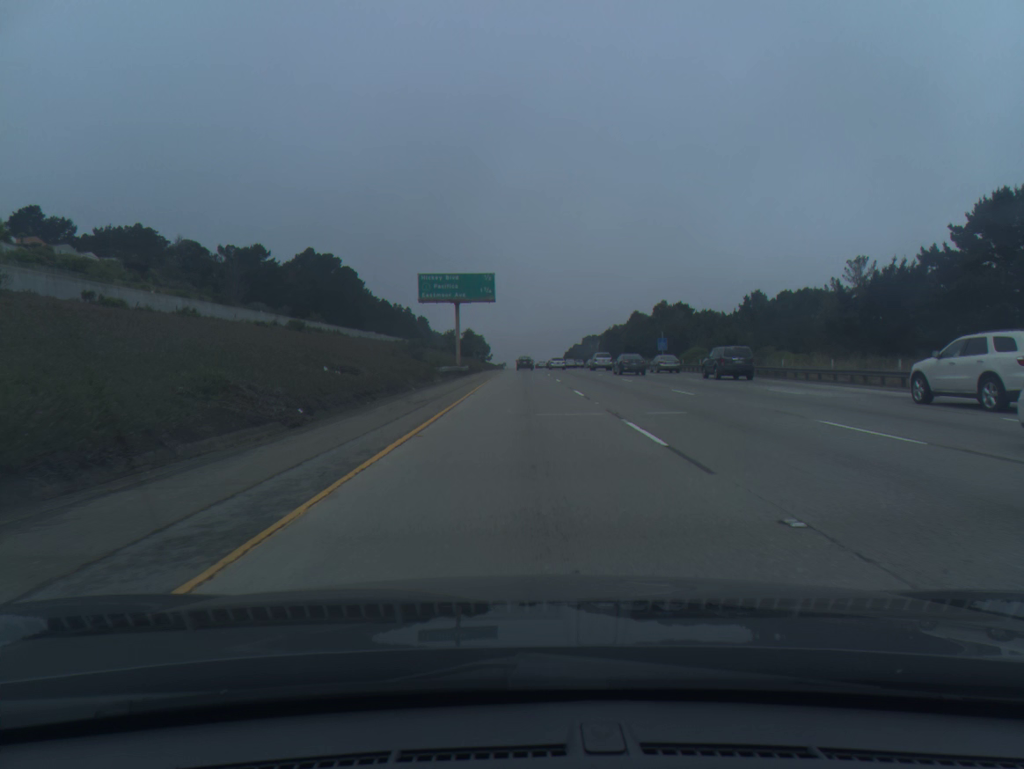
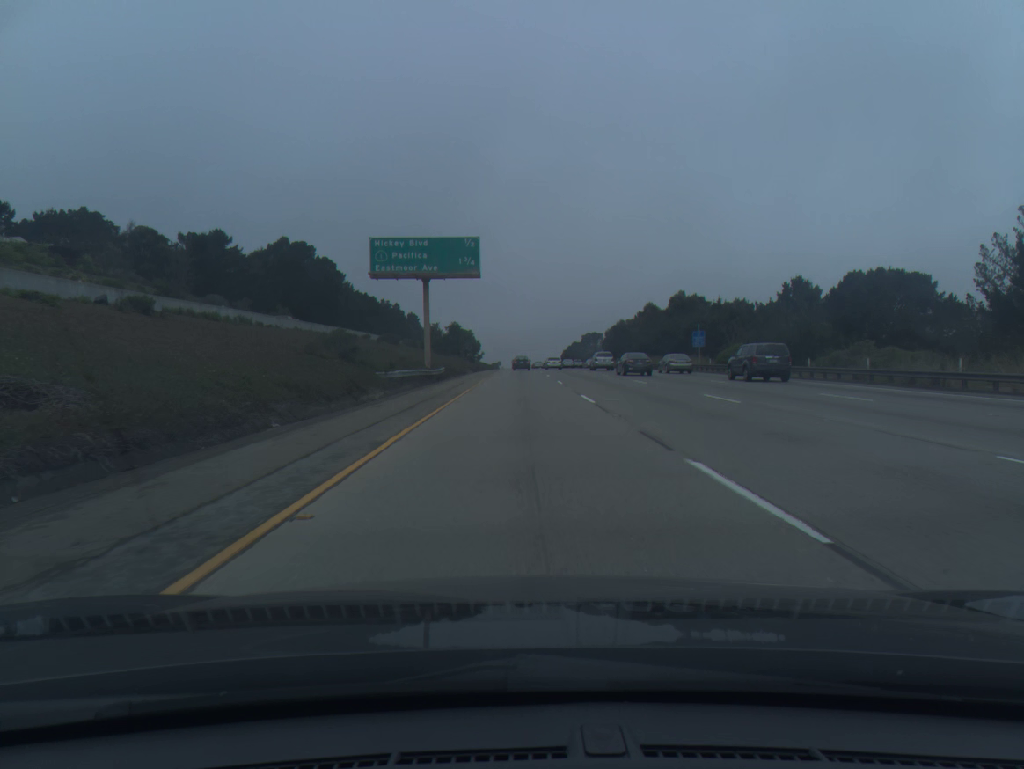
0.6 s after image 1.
(0.0, +20.3) m; 0°
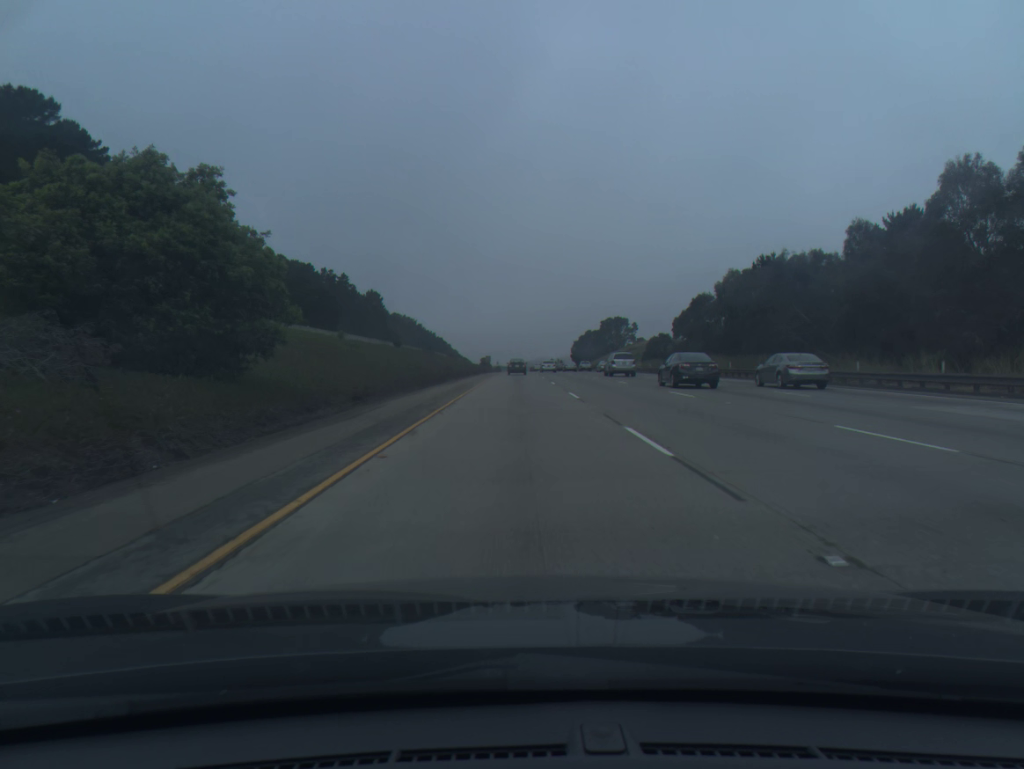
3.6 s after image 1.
(0.0, +98.0) m; 0°
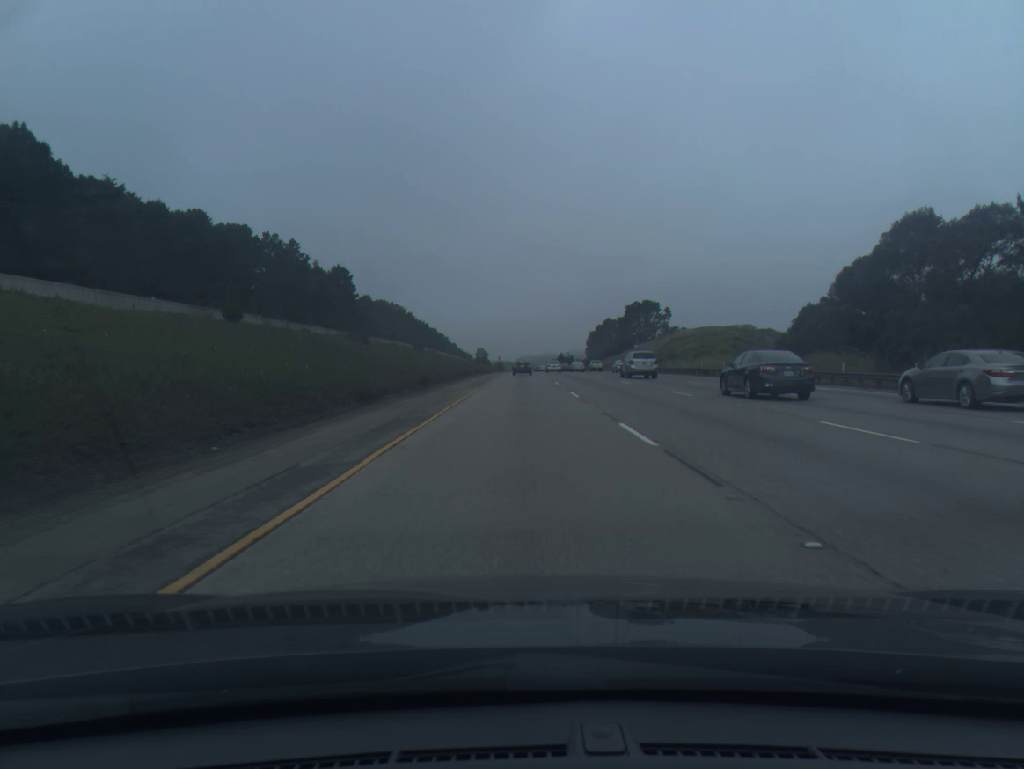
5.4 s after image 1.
(-0.2, +57.2) m; 0°
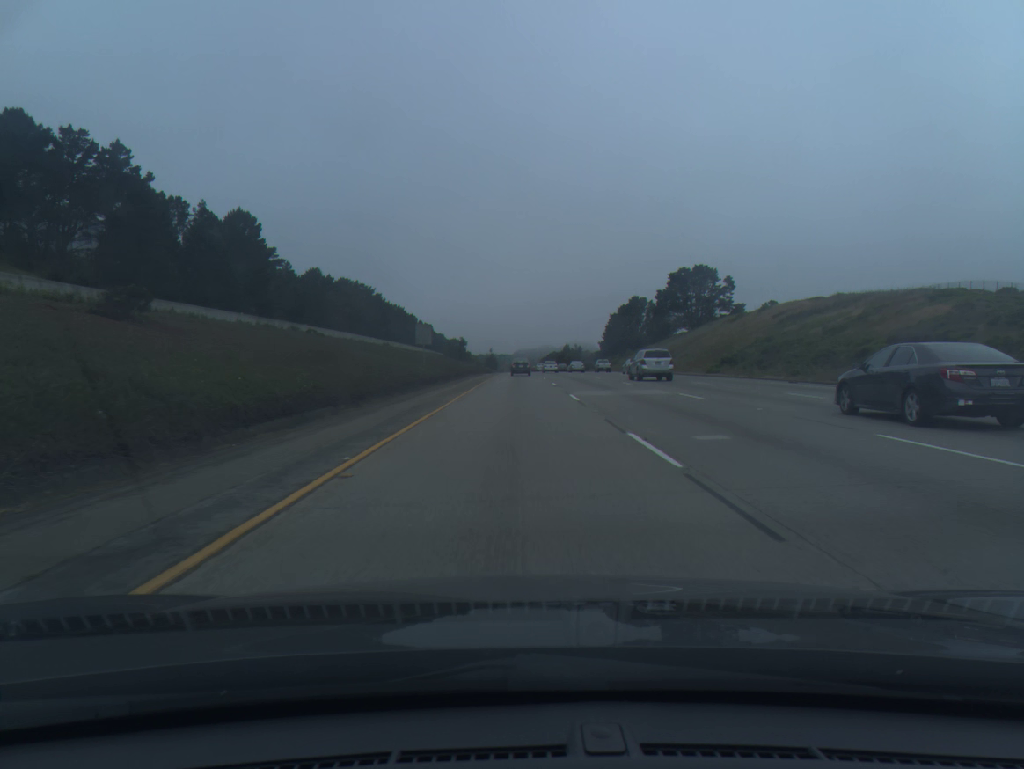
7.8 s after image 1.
(+0.4, +75.6) m; 0°
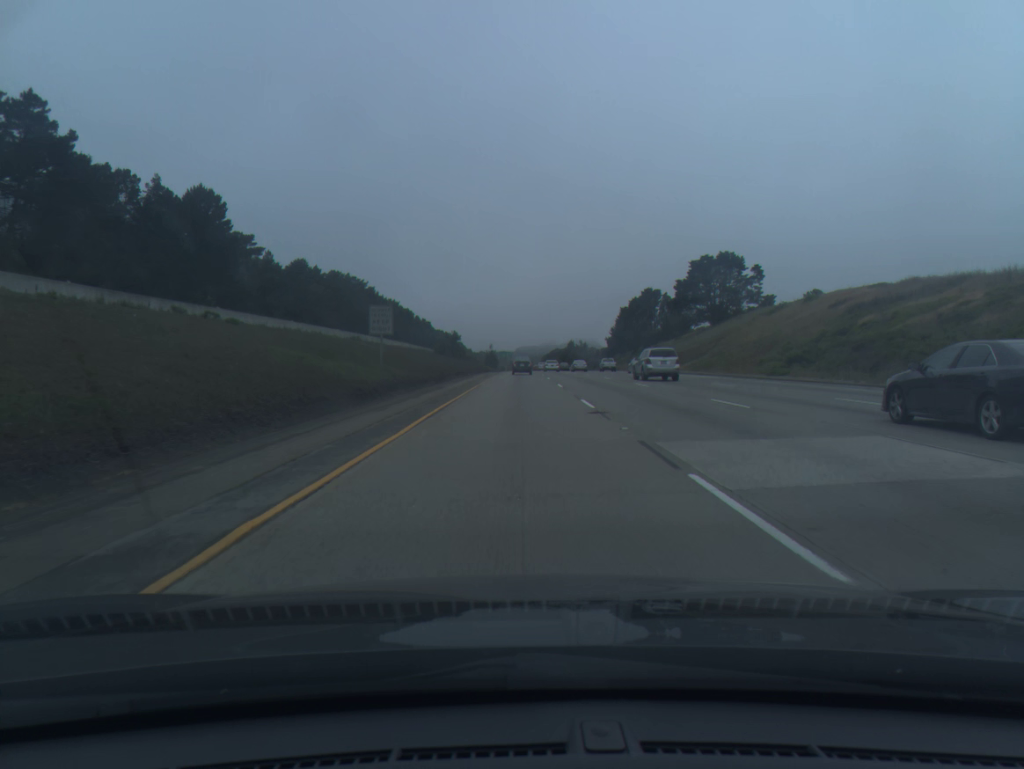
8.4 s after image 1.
(0.0, +18.8) m; 0°
